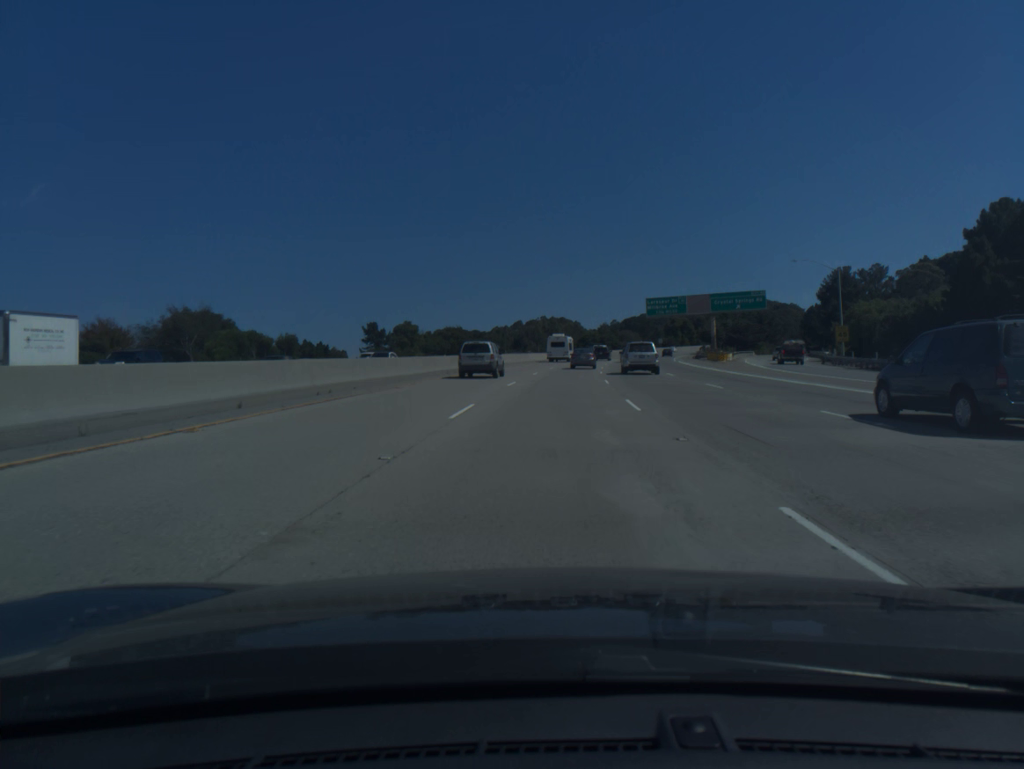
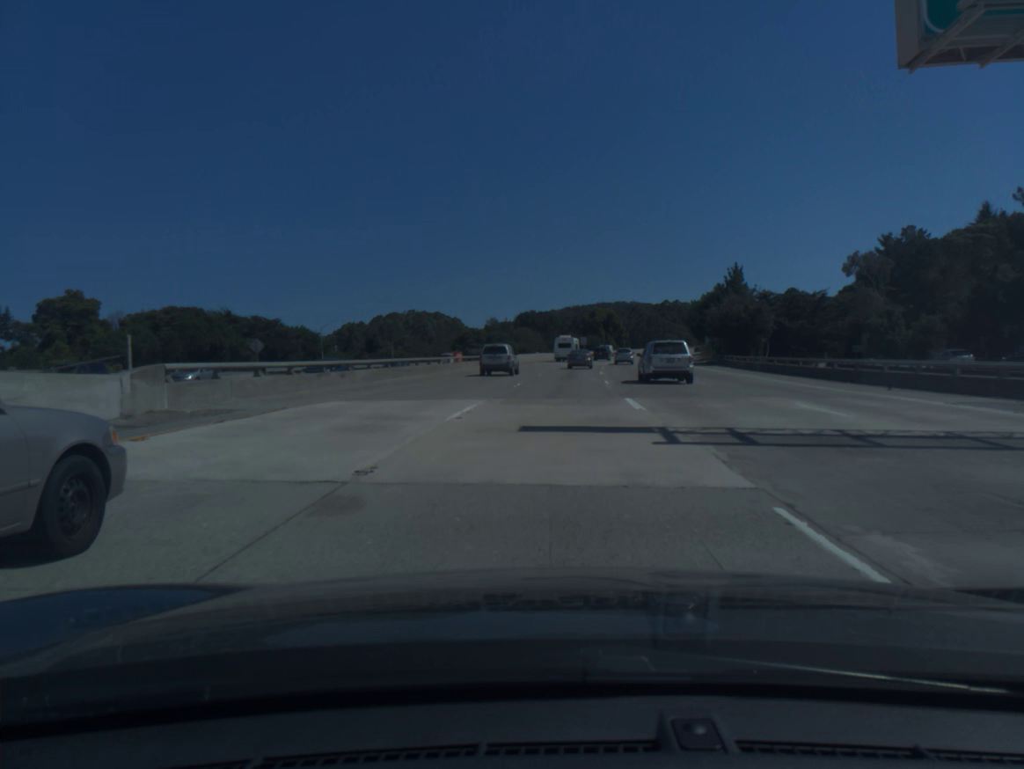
(+7.4, +99.4) m; +8°
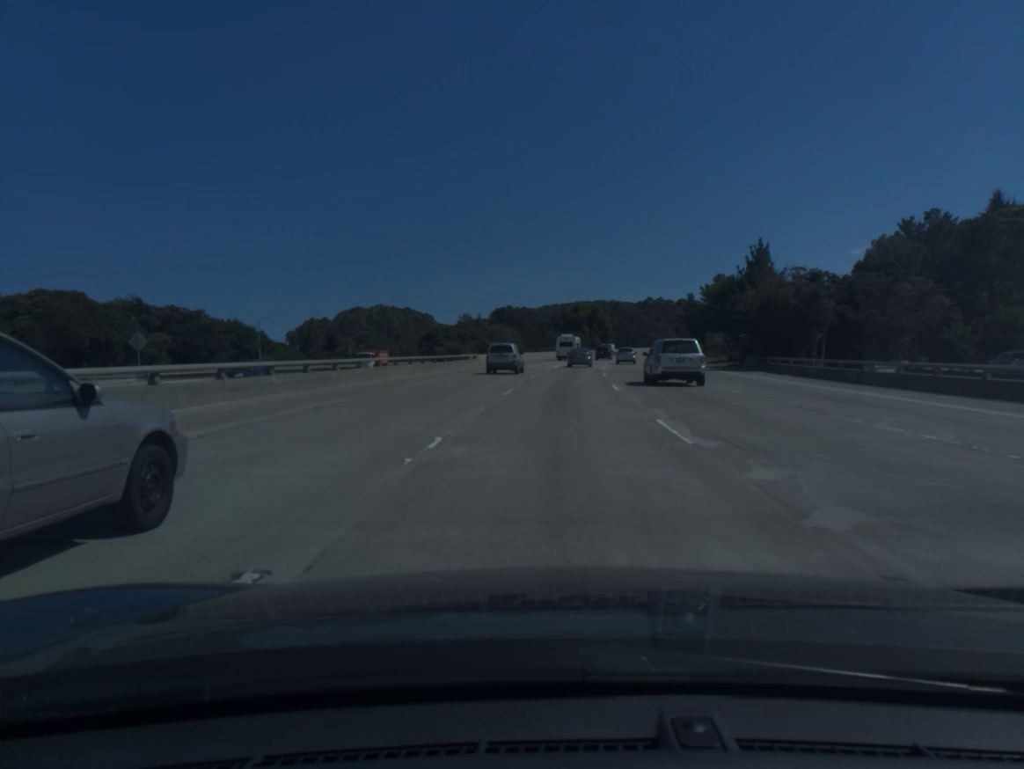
(+0.3, +19.9) m; +2°
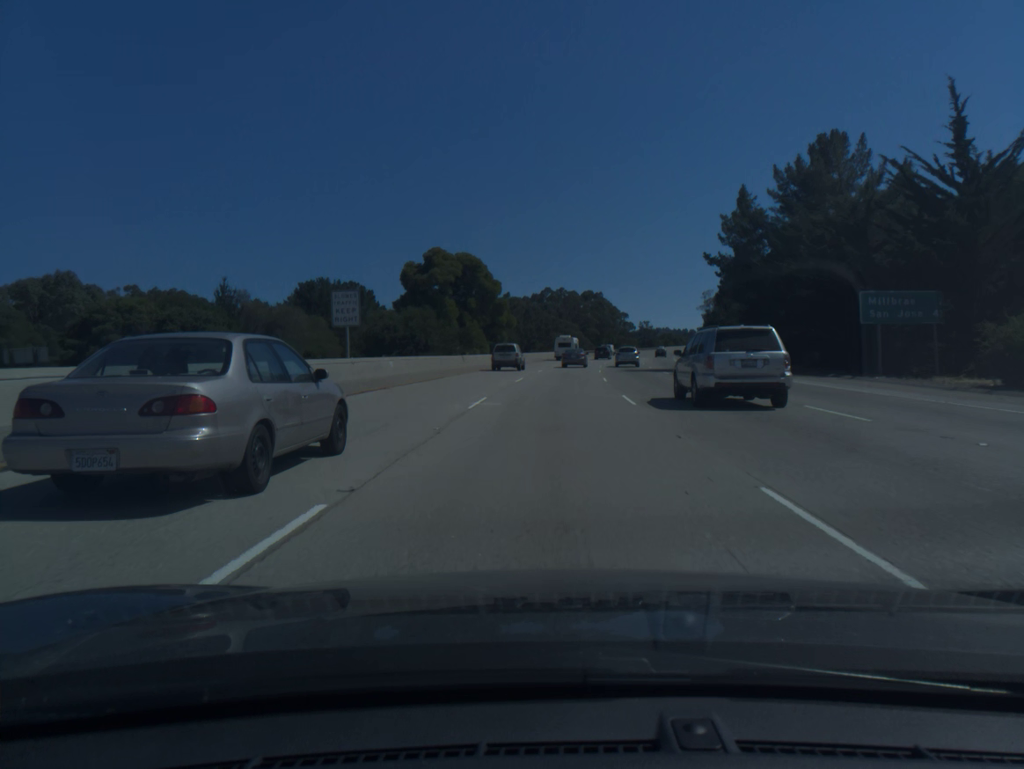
(+7.5, +98.5) m; +8°
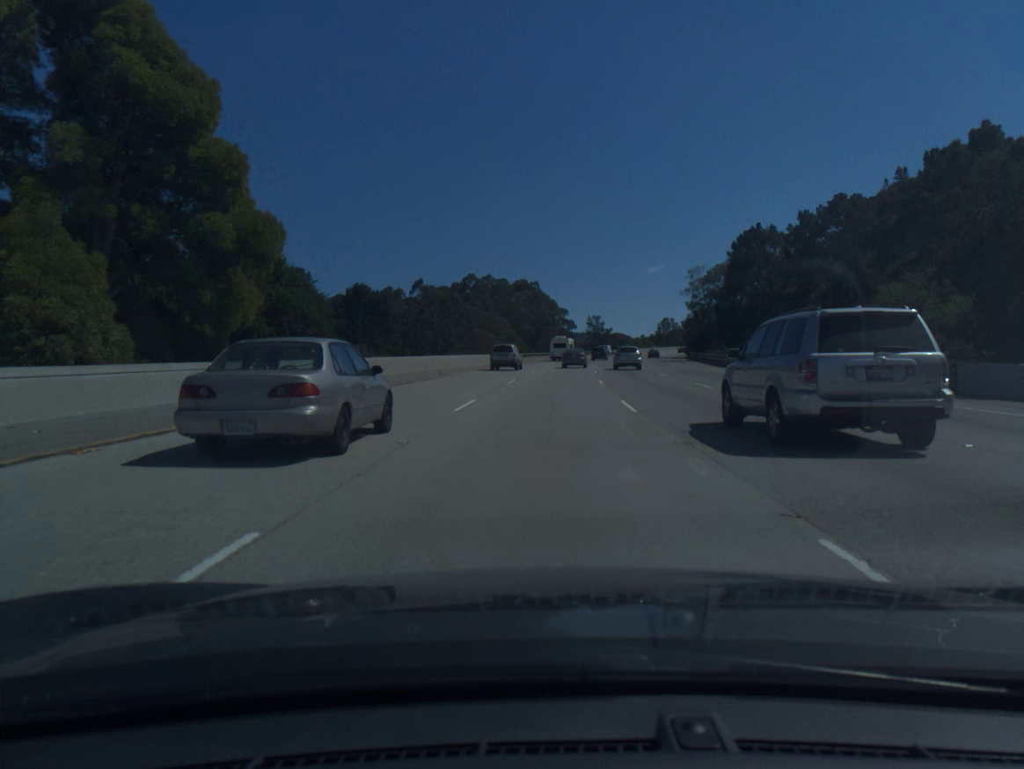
(+2.5, +58.7) m; +5°
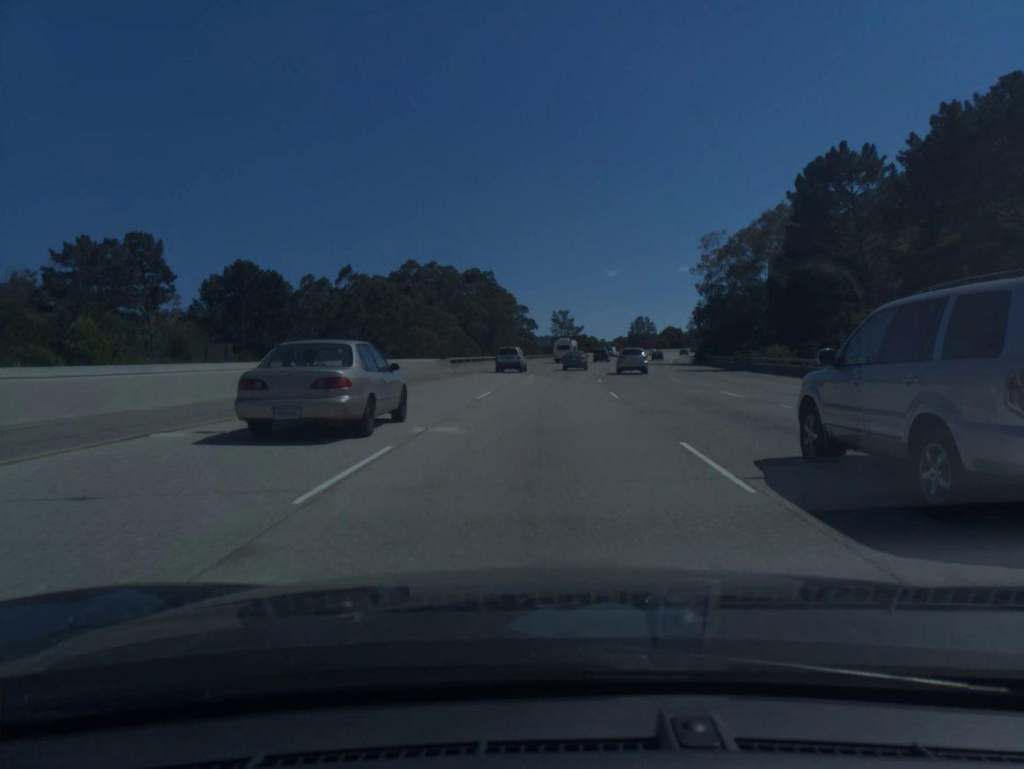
(+1.0, +39.0) m; +3°
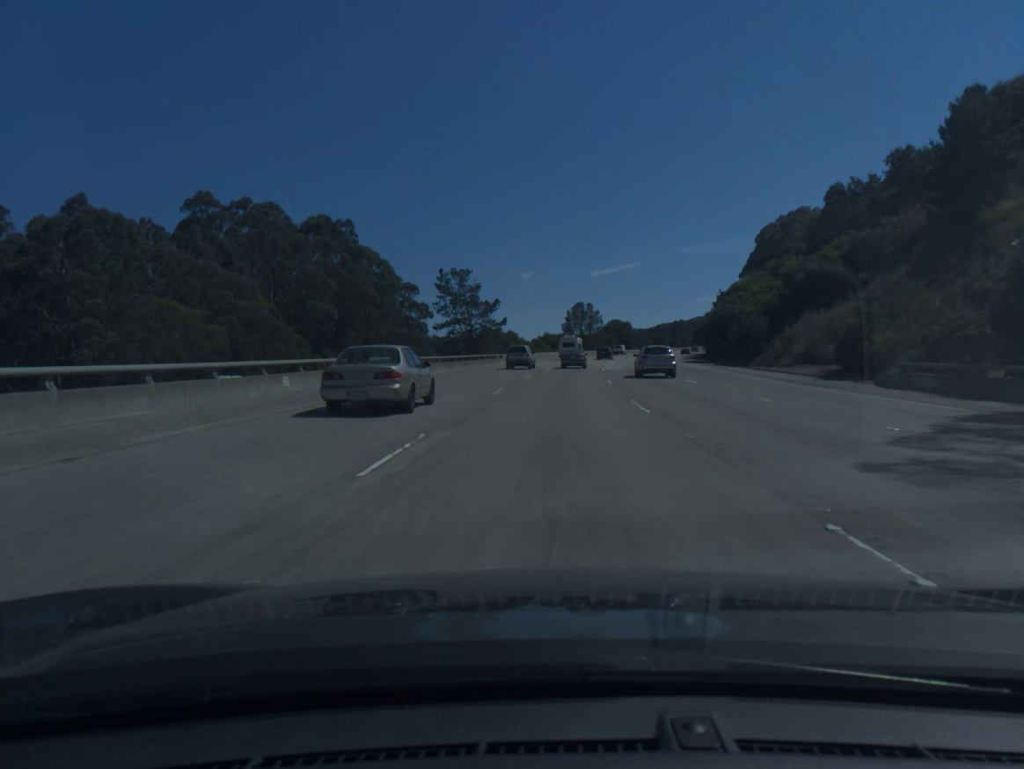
(+4.1, +77.2) m; +6°
